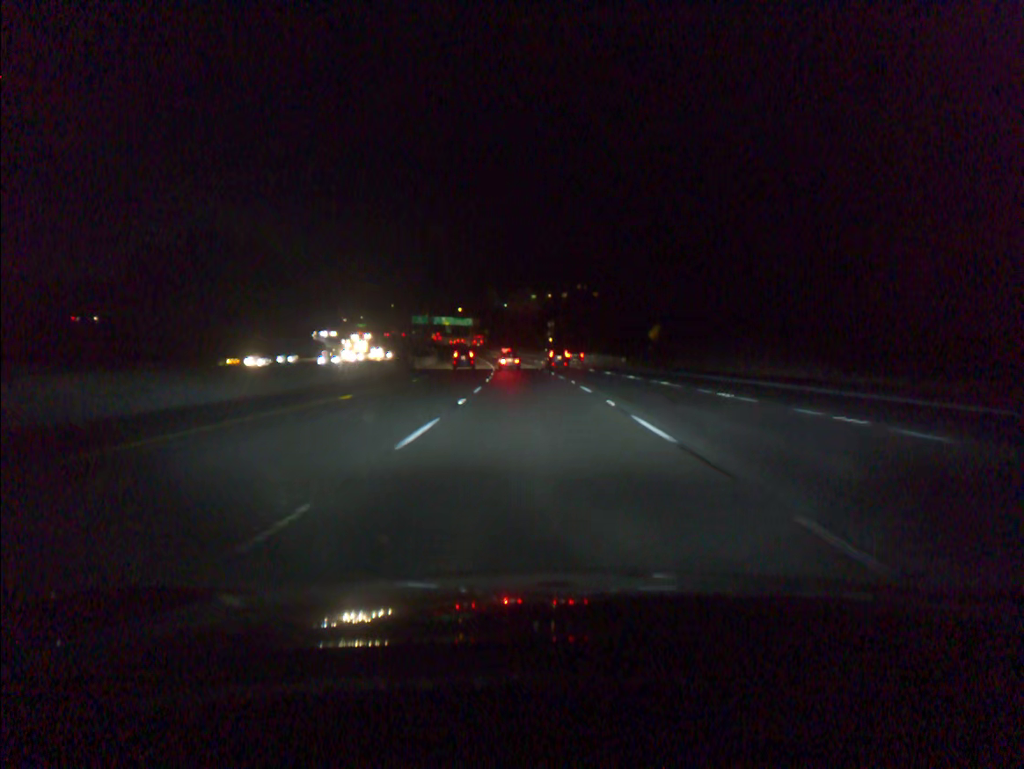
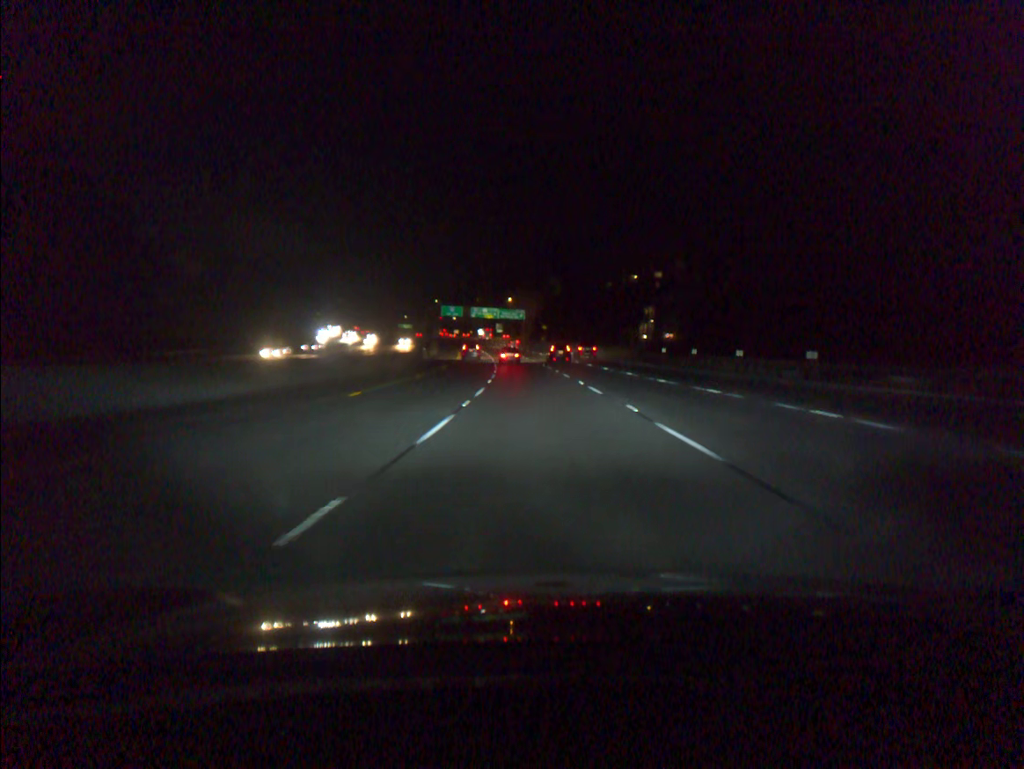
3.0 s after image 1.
(-4.0, +87.4) m; -5°
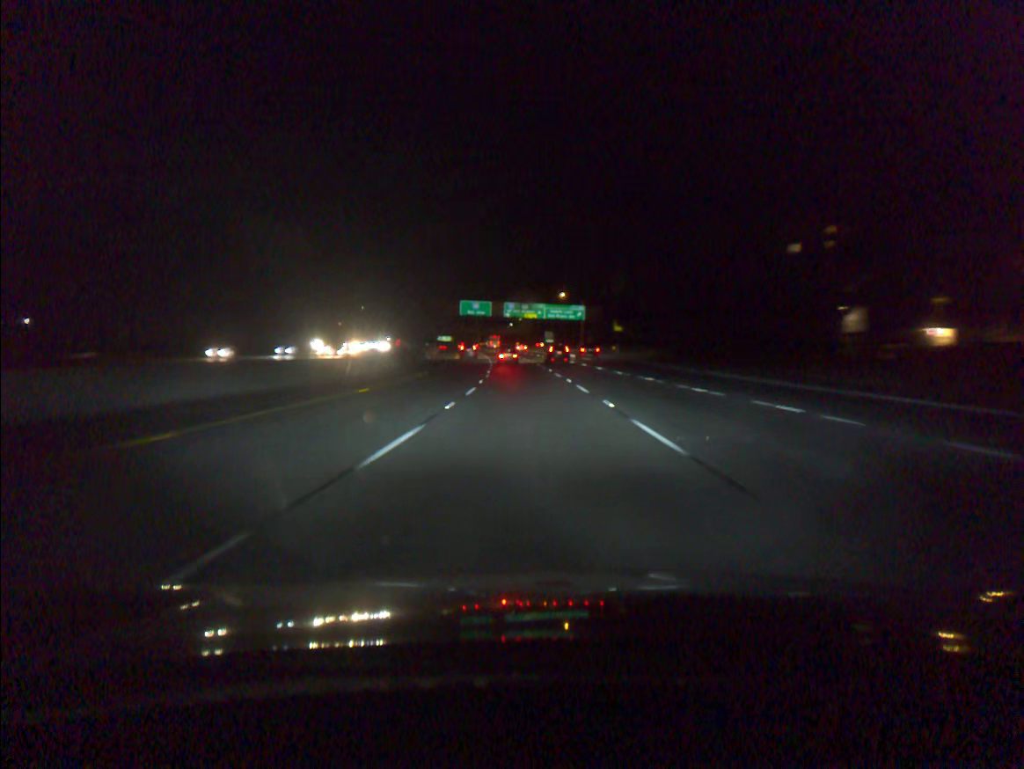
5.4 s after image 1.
(-2.1, +70.5) m; -4°
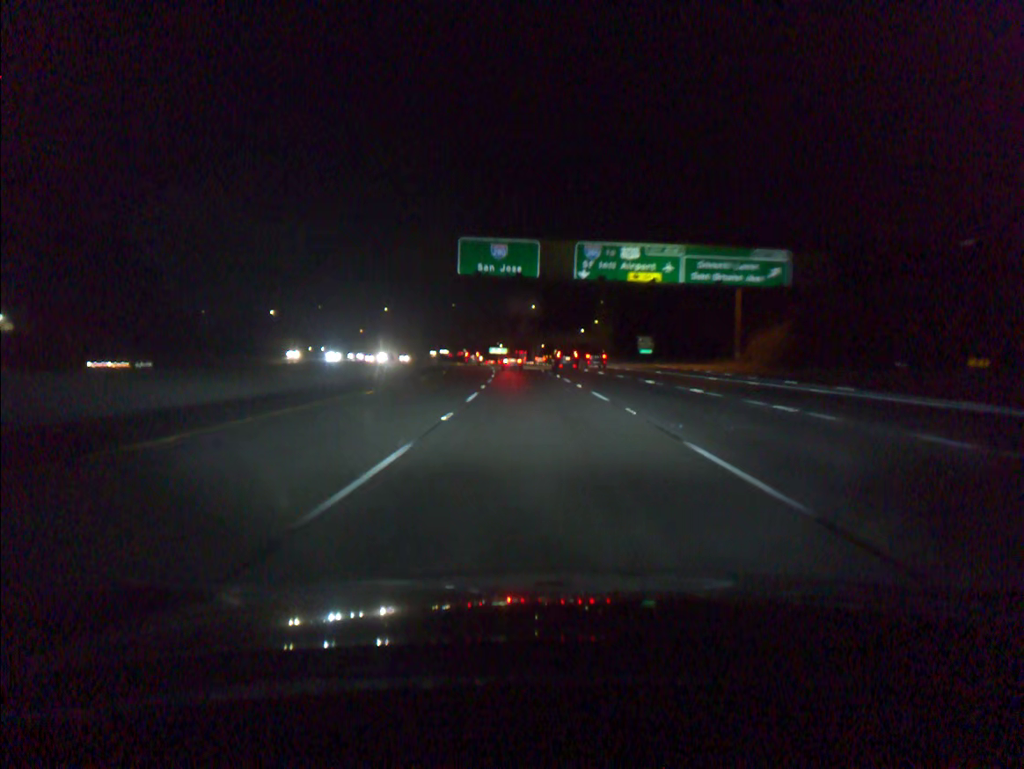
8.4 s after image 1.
(-4.2, +88.2) m; -5°
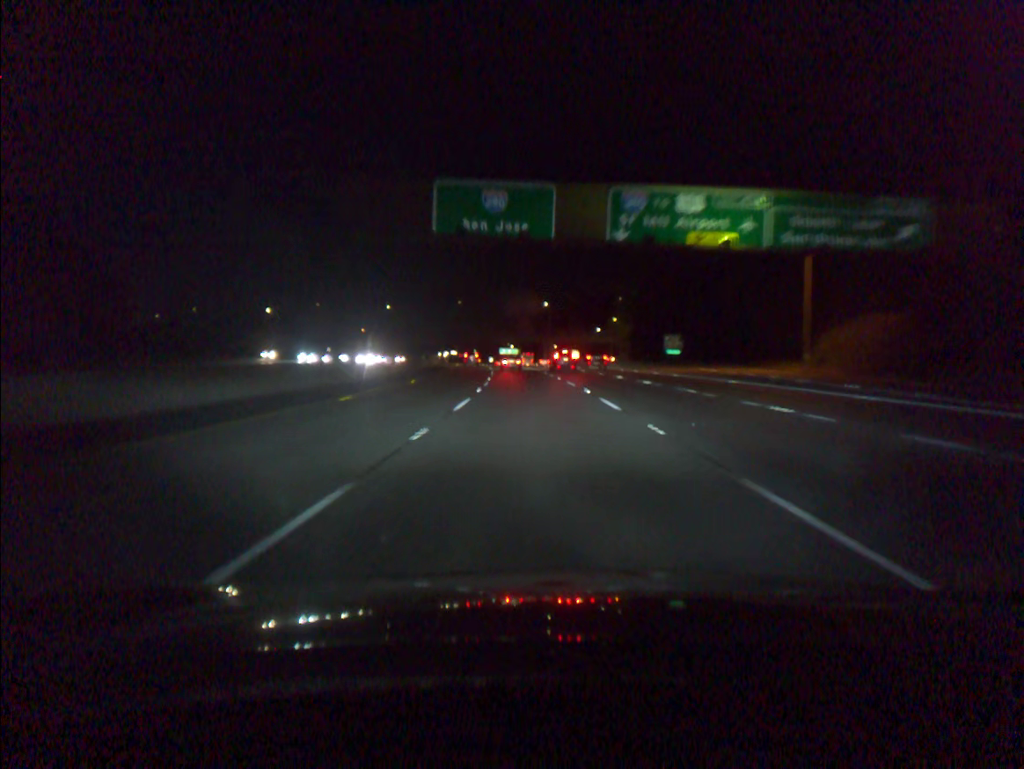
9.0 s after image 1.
(-0.1, +17.6) m; -1°
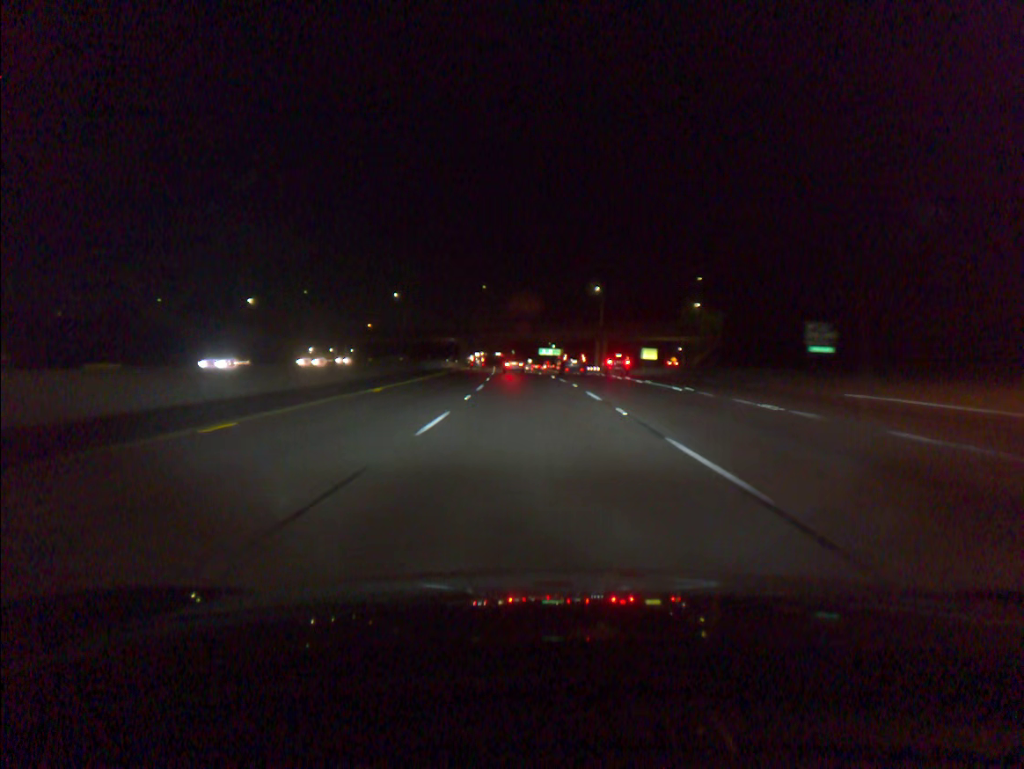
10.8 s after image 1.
(-1.4, +53.0) m; -3°
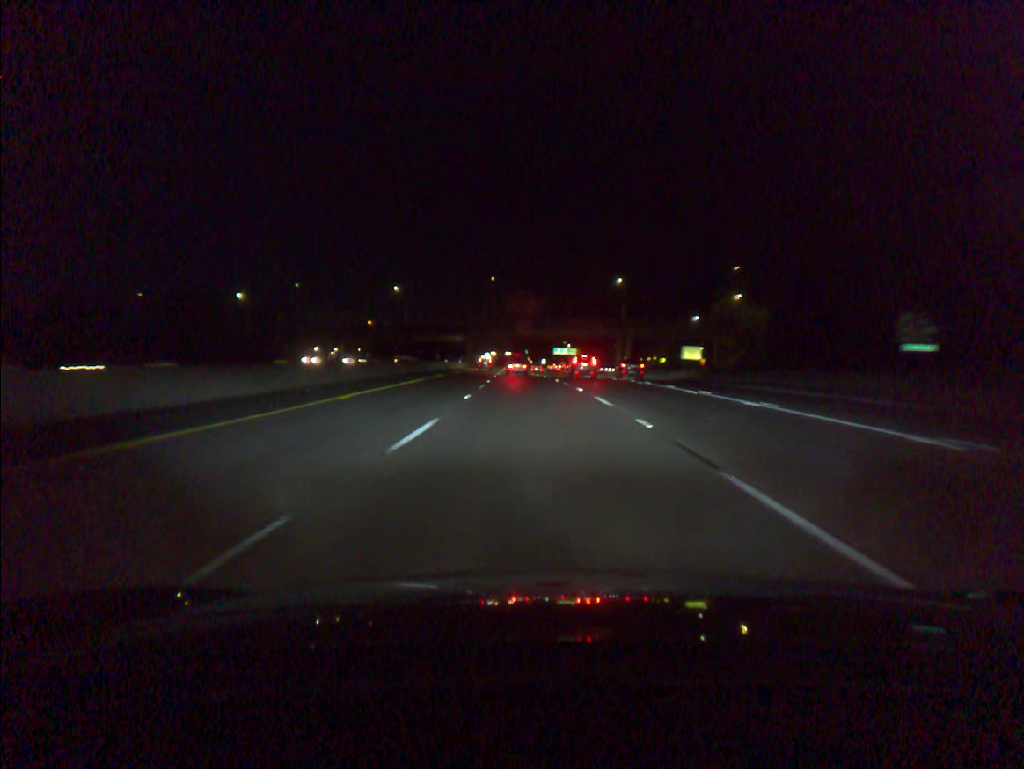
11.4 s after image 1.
(-0.2, +17.7) m; -1°
